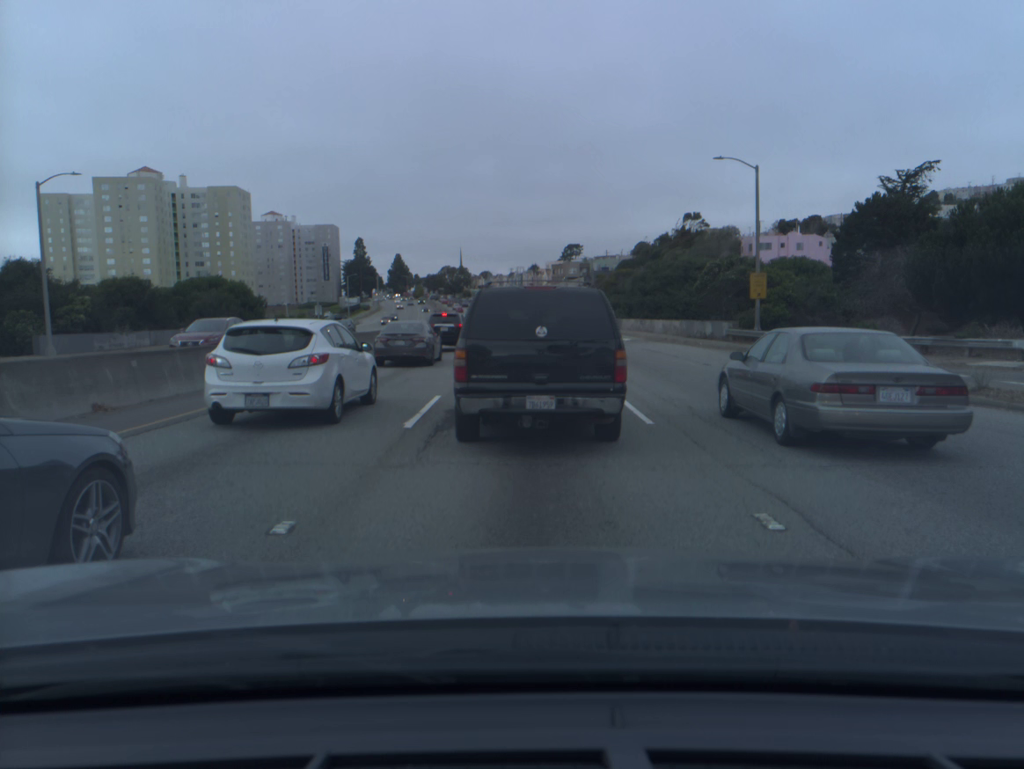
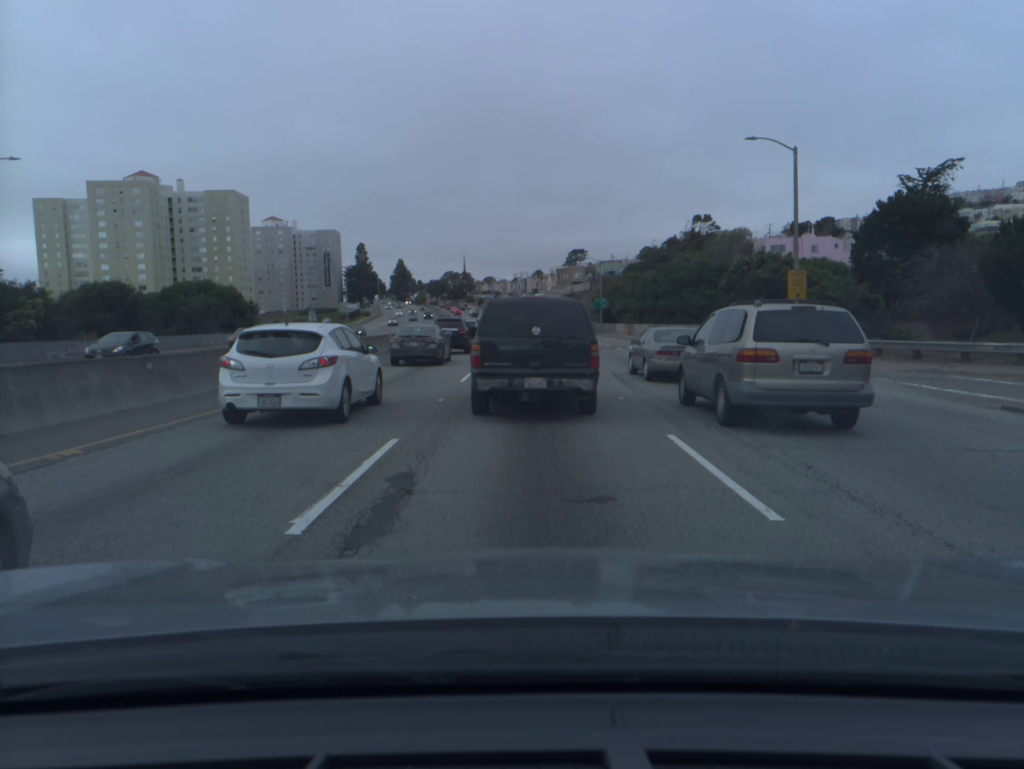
(0.0, +5.3) m; 0°
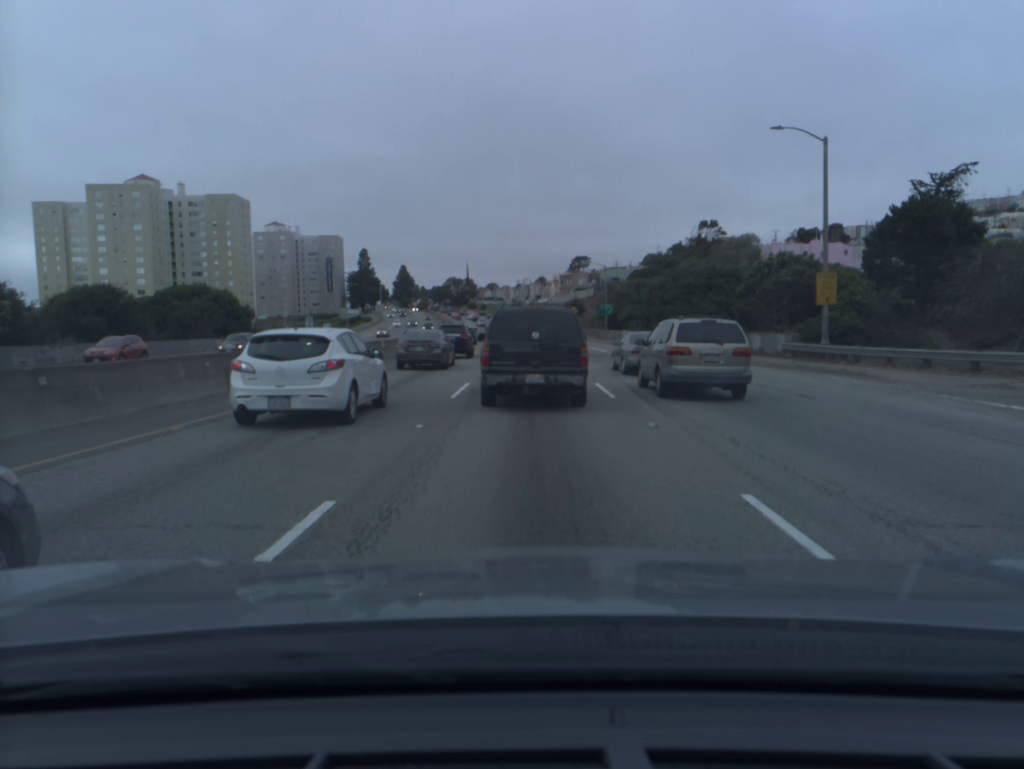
(0.0, +3.3) m; 0°
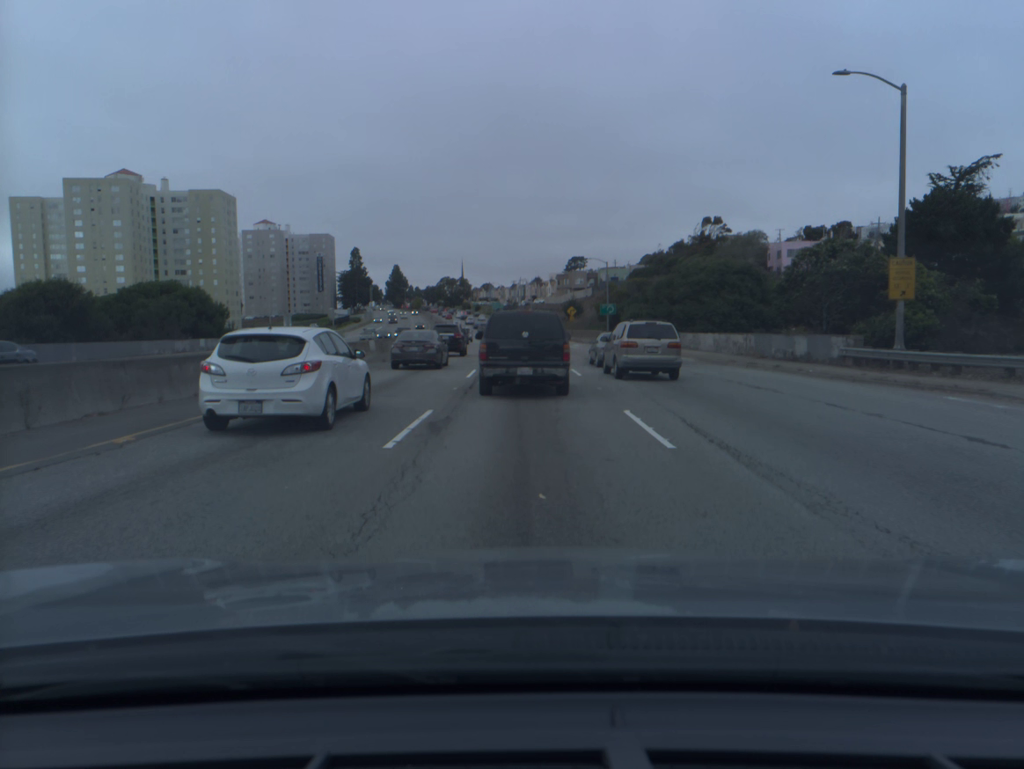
(+0.1, +7.0) m; +1°
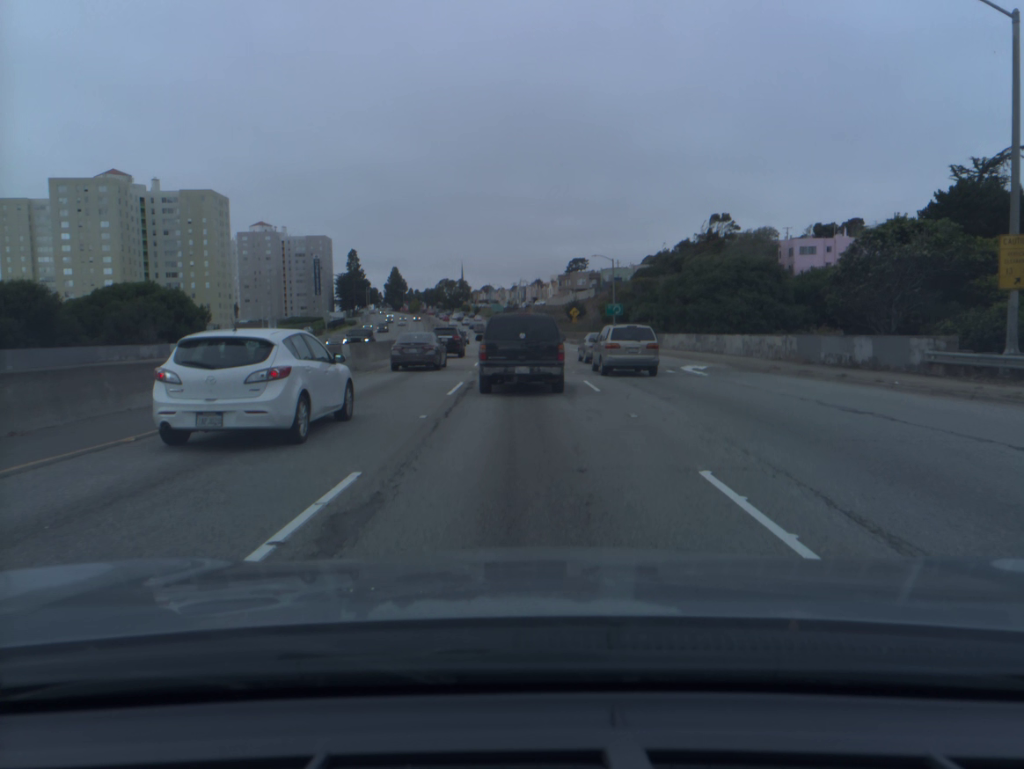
(0.0, +6.0) m; 0°
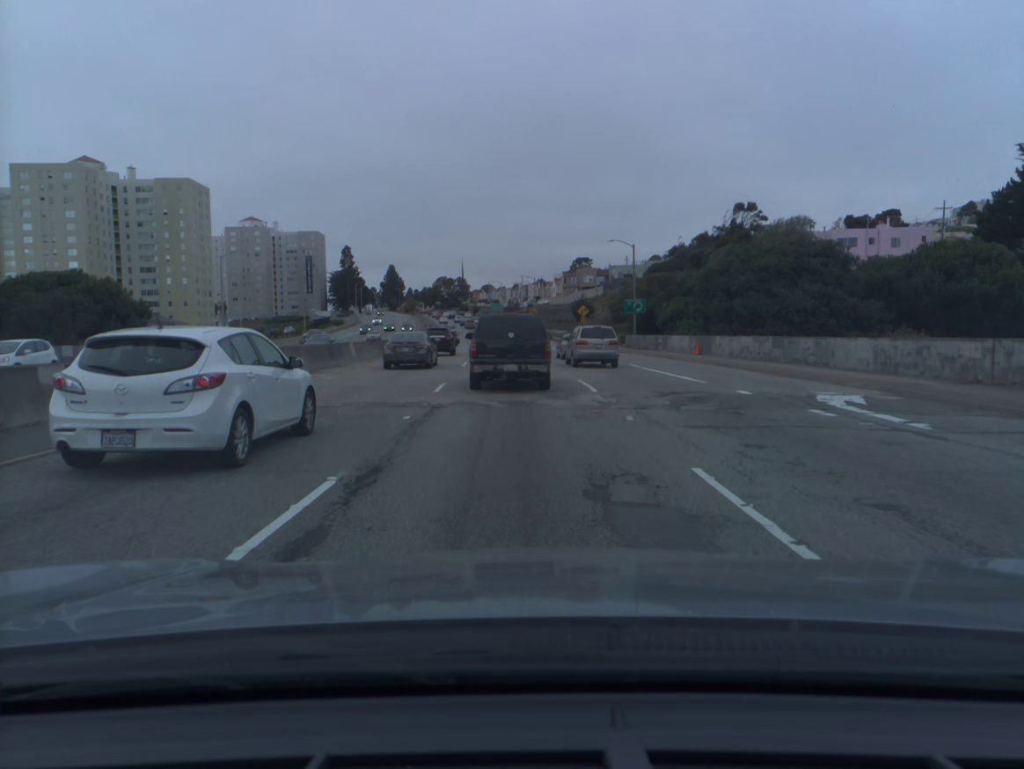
(0.0, +14.8) m; 0°
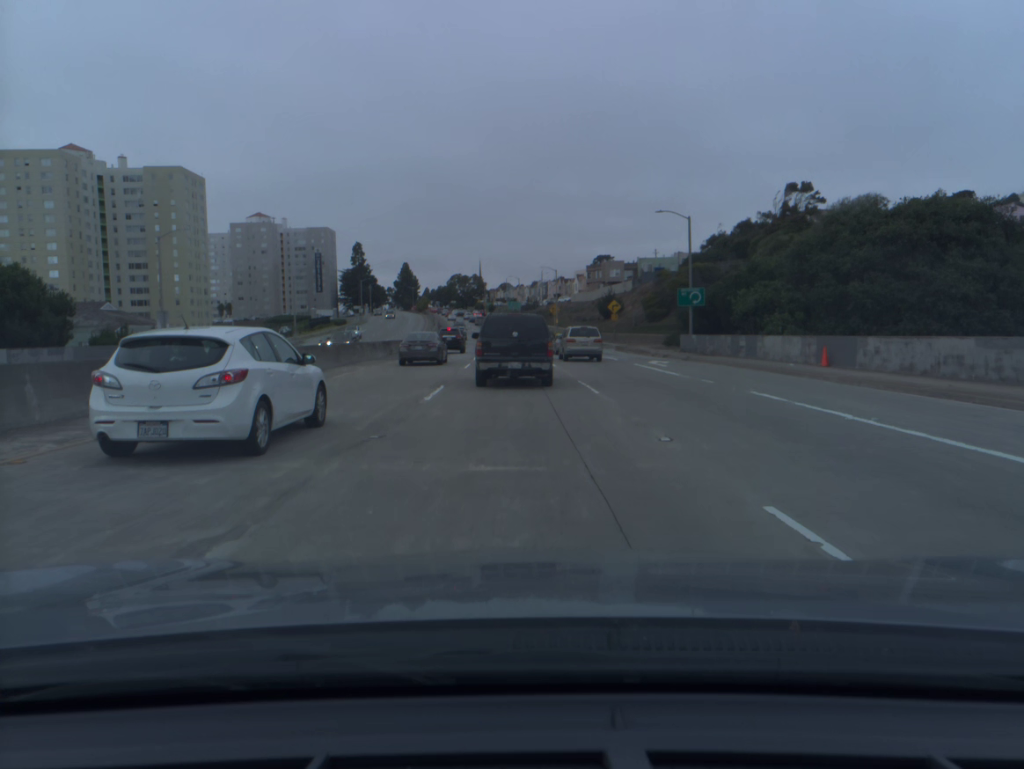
(-0.2, +16.8) m; -2°
